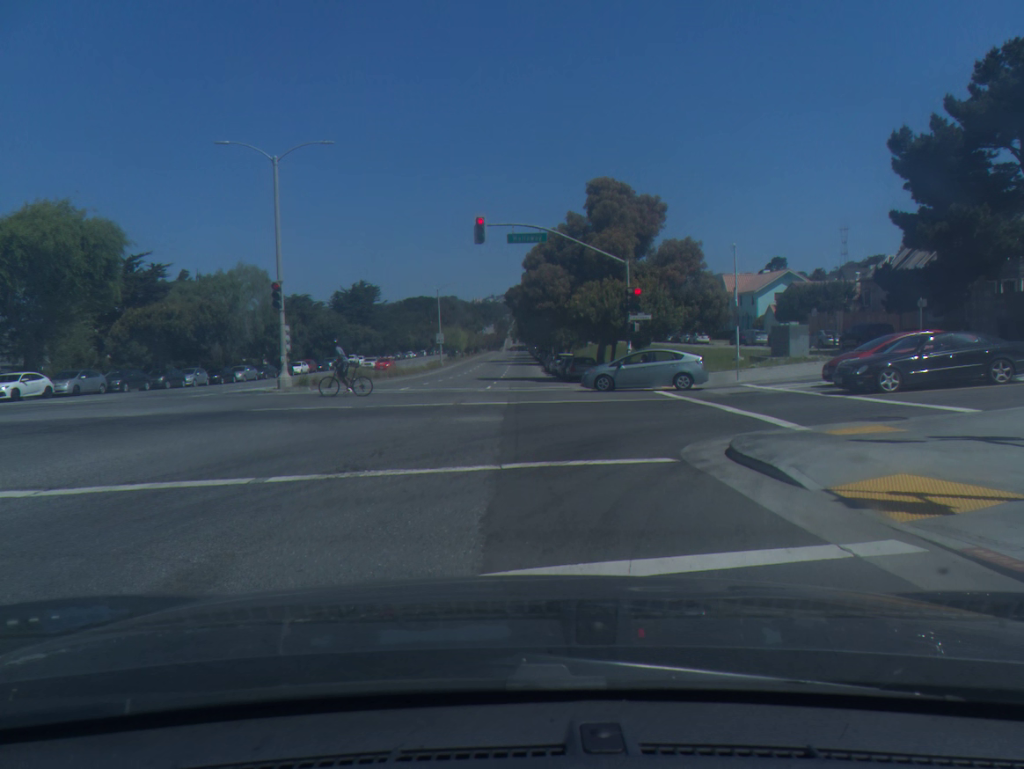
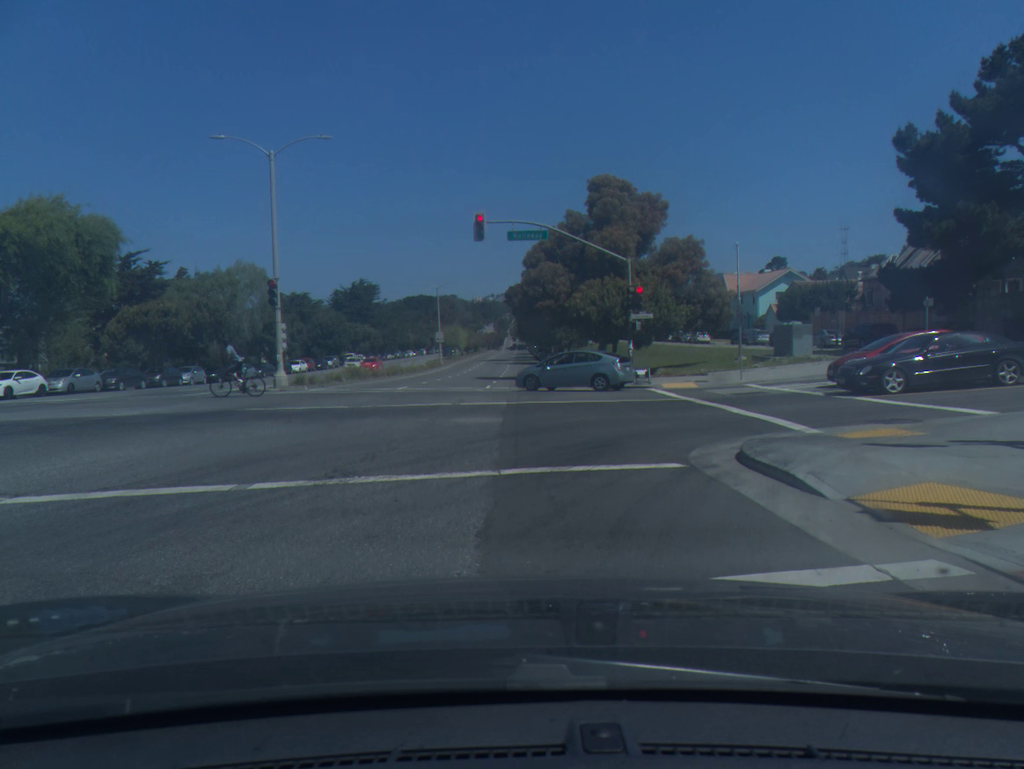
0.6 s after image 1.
(0.0, +0.5) m; 0°
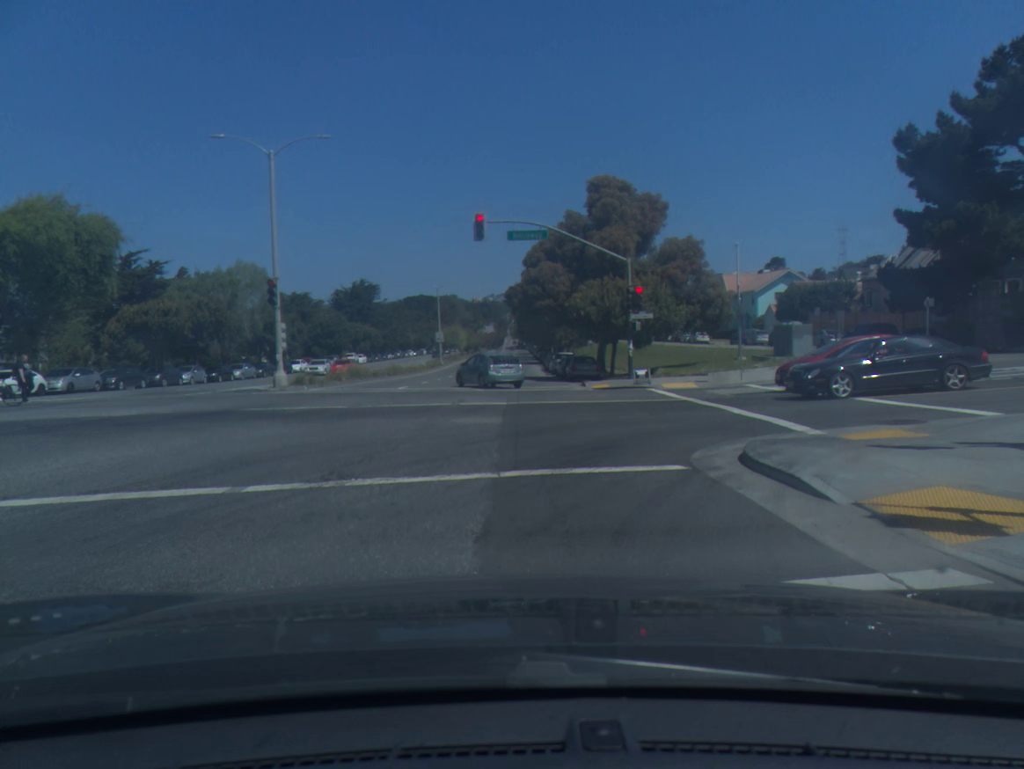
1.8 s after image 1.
(0.0, +0.2) m; 0°
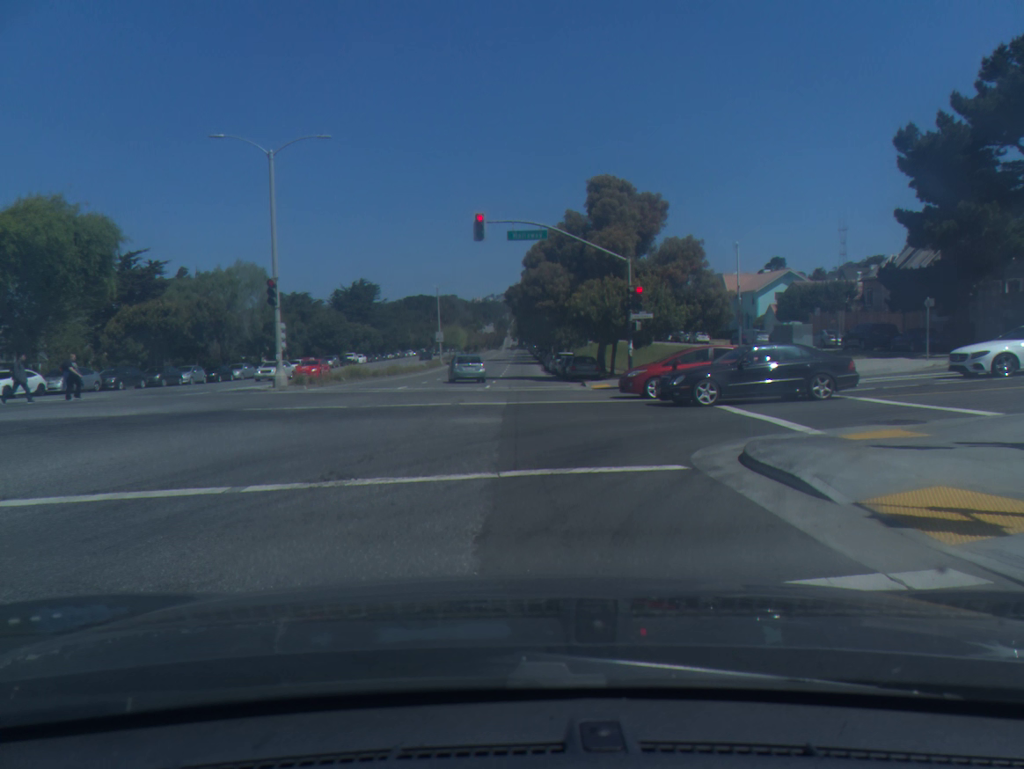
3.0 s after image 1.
(0.0, 0.0) m; 0°
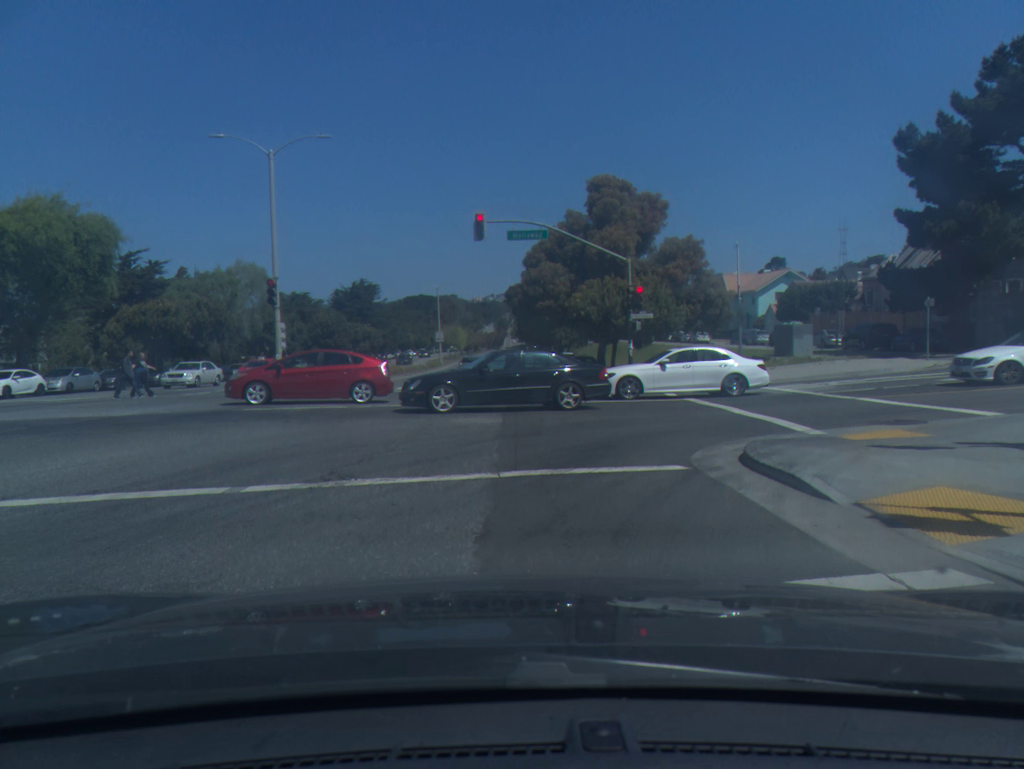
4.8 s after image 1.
(0.0, 0.0) m; 0°
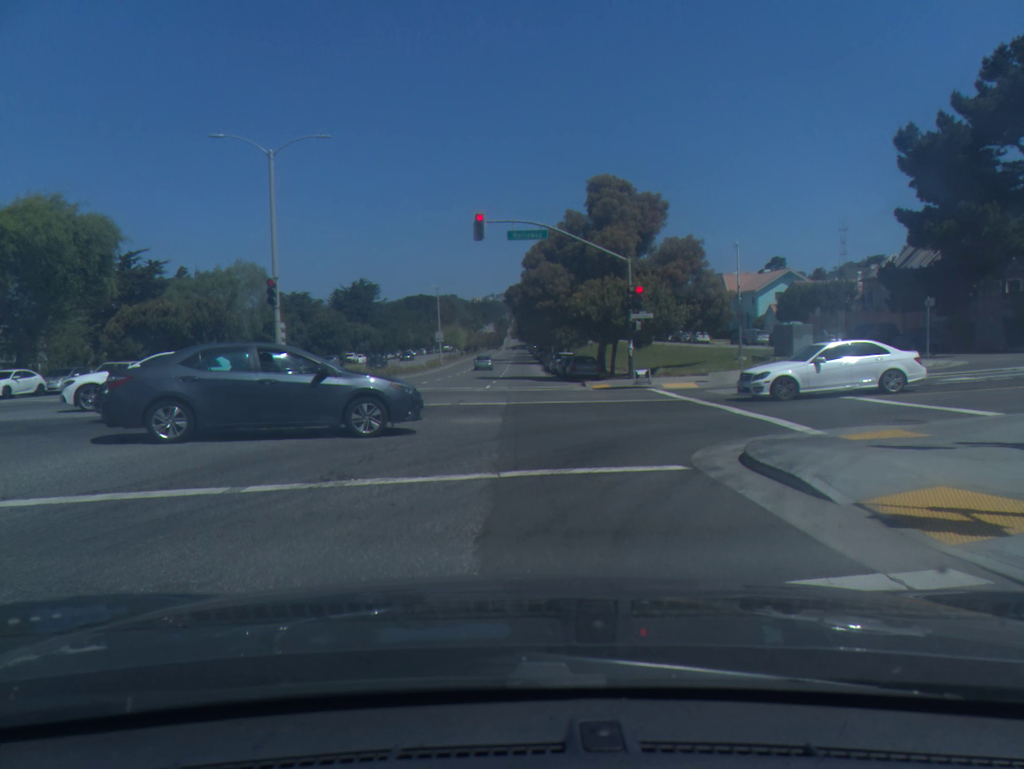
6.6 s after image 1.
(0.0, 0.0) m; 0°
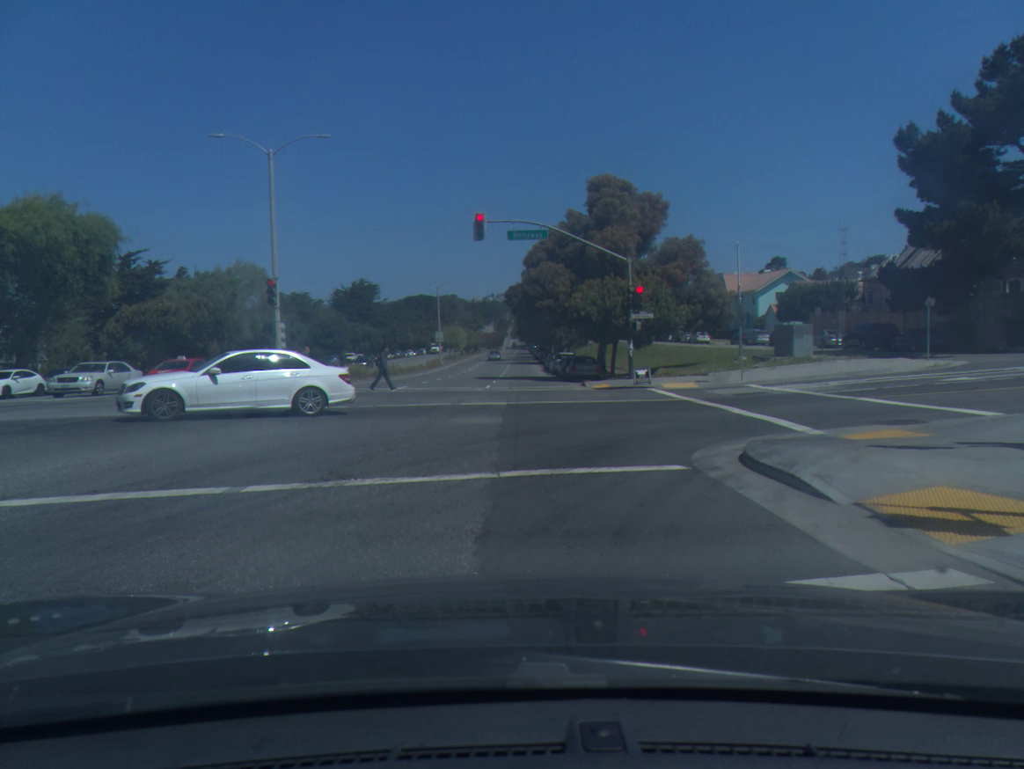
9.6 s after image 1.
(0.0, 0.0) m; 0°
